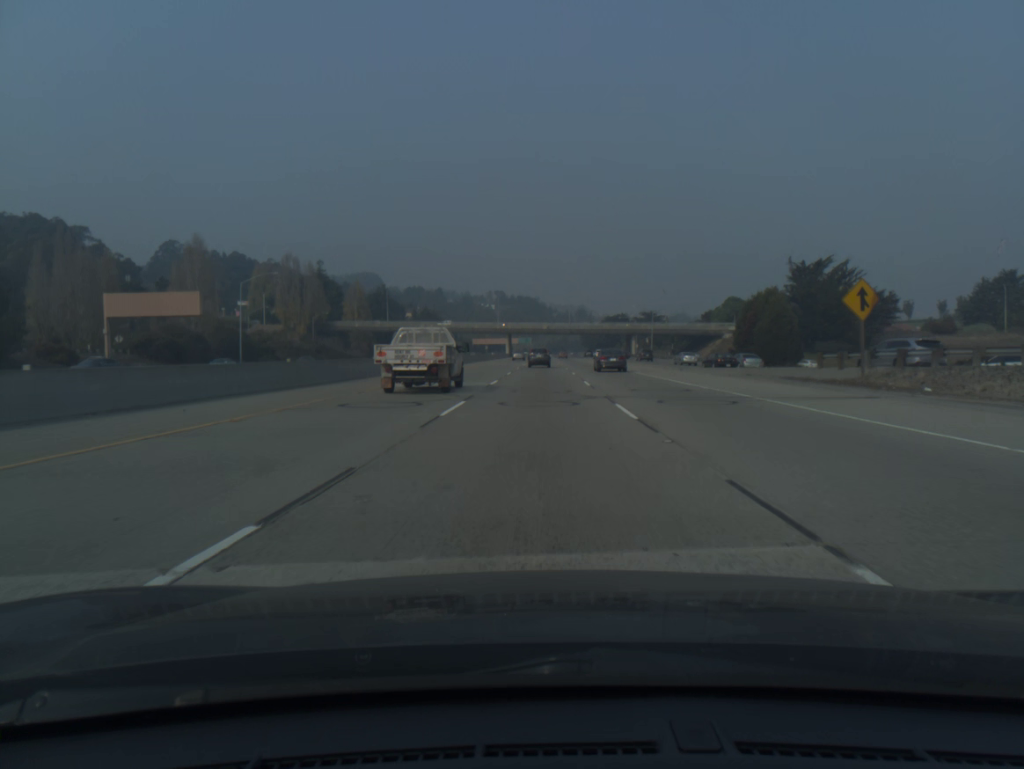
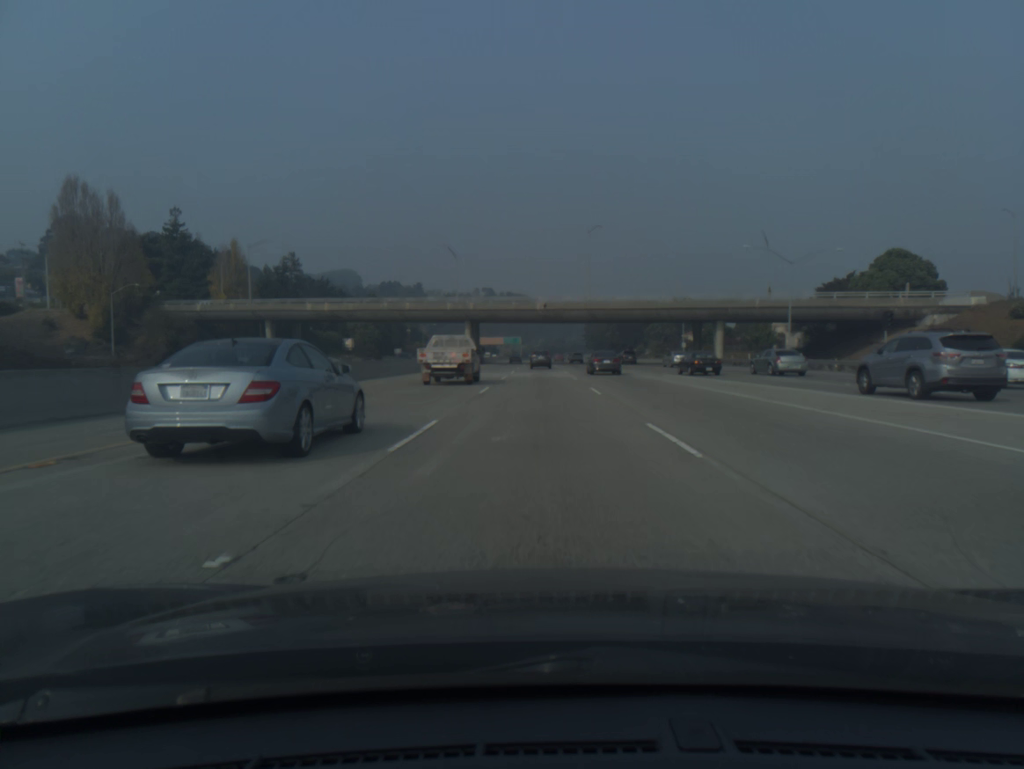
(+0.2, +92.8) m; 0°
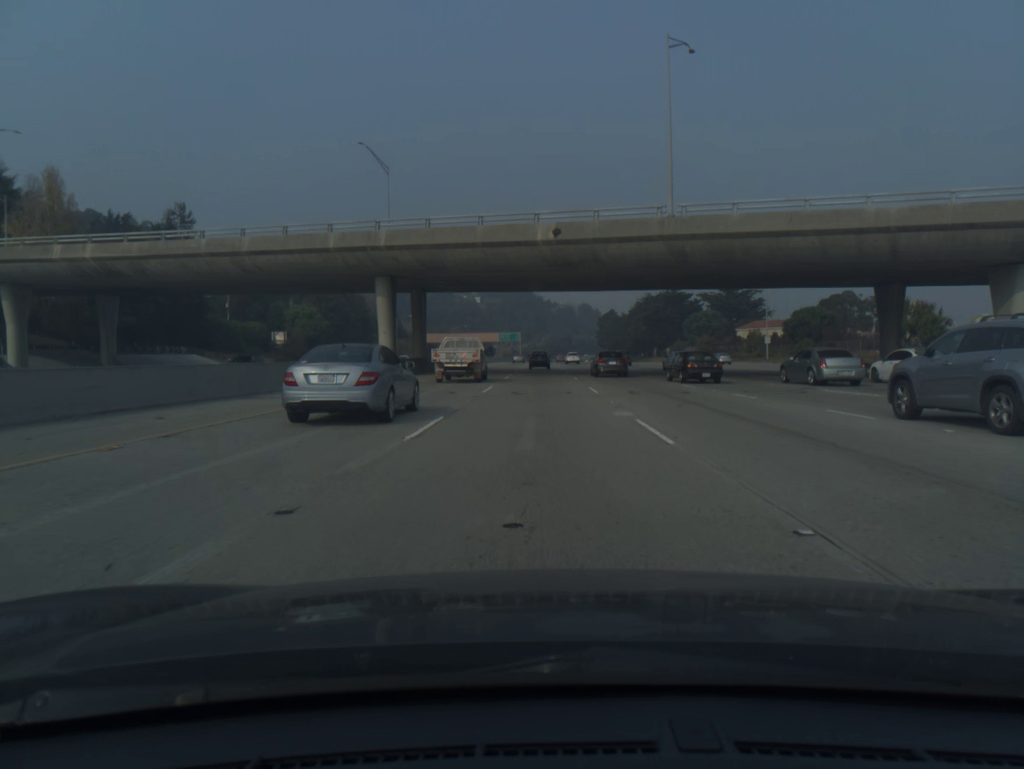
(0.0, +55.9) m; 0°
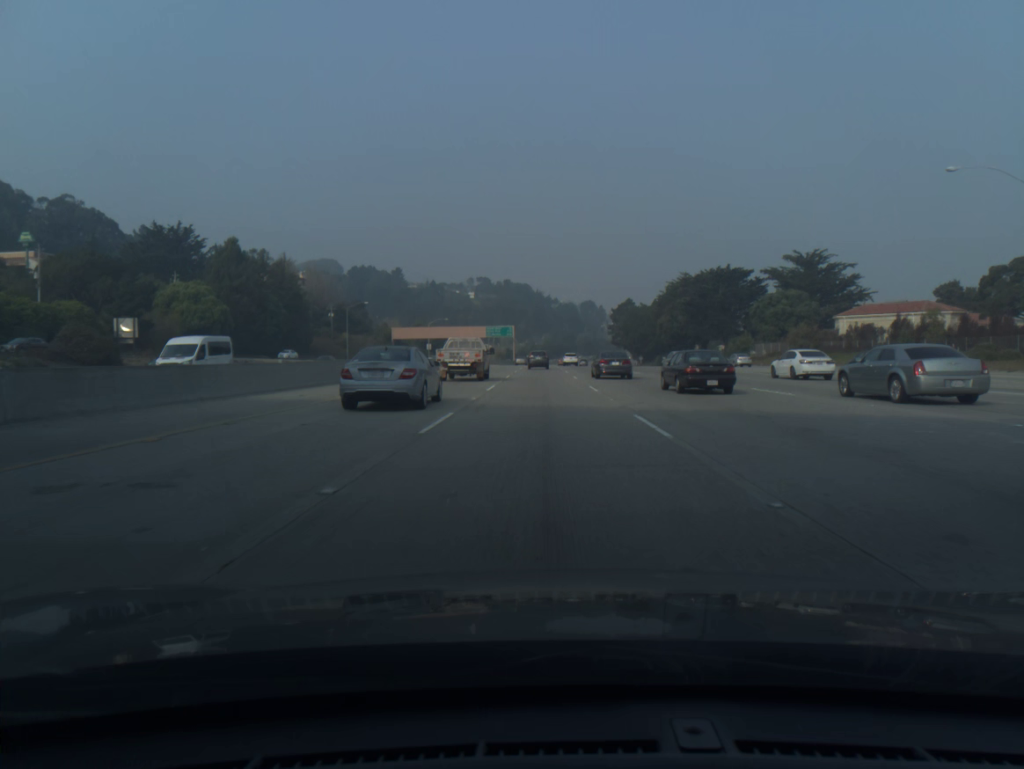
(-0.1, +56.3) m; 0°
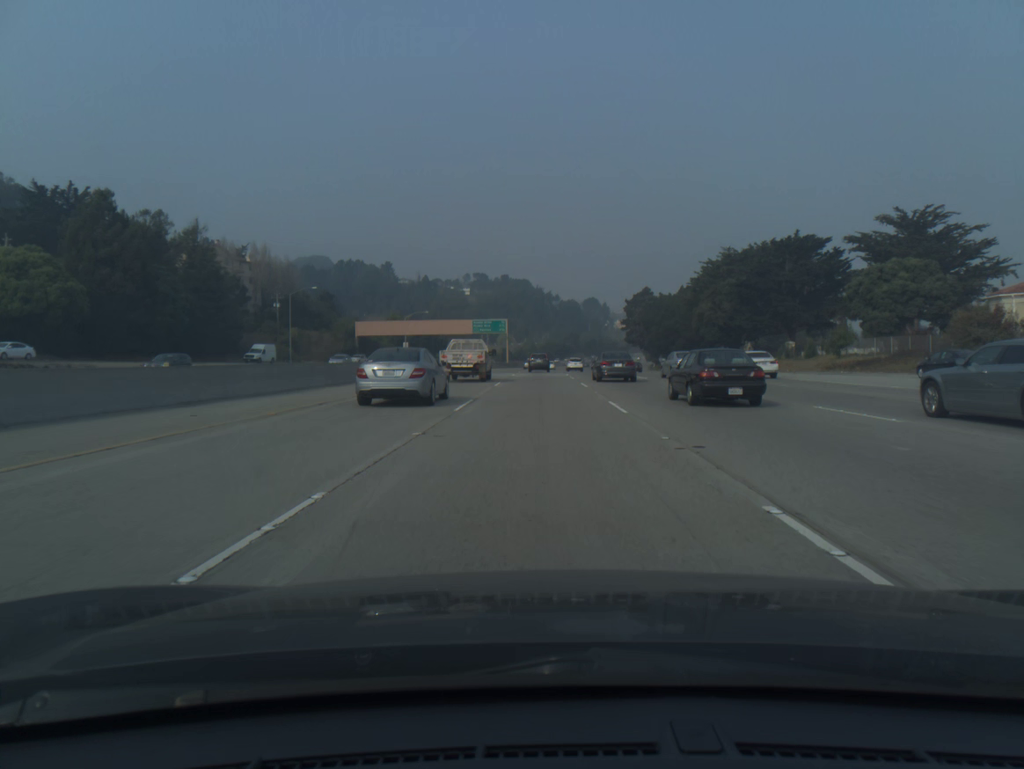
(0.0, +37.7) m; 0°
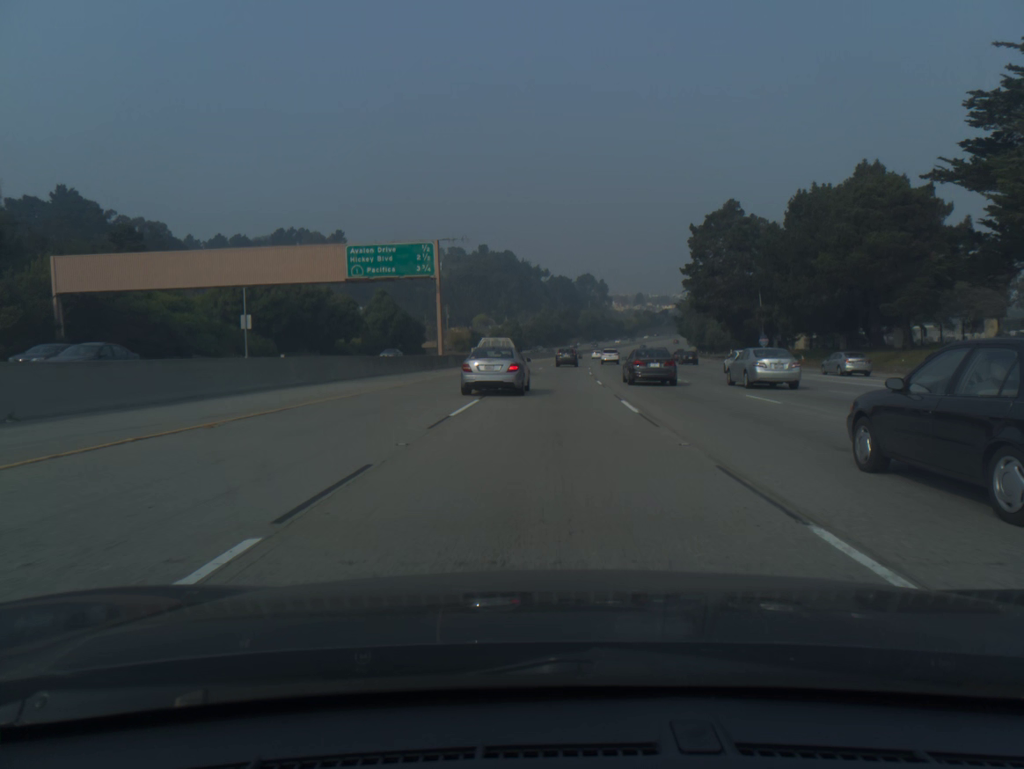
(0.0, +94.4) m; +1°
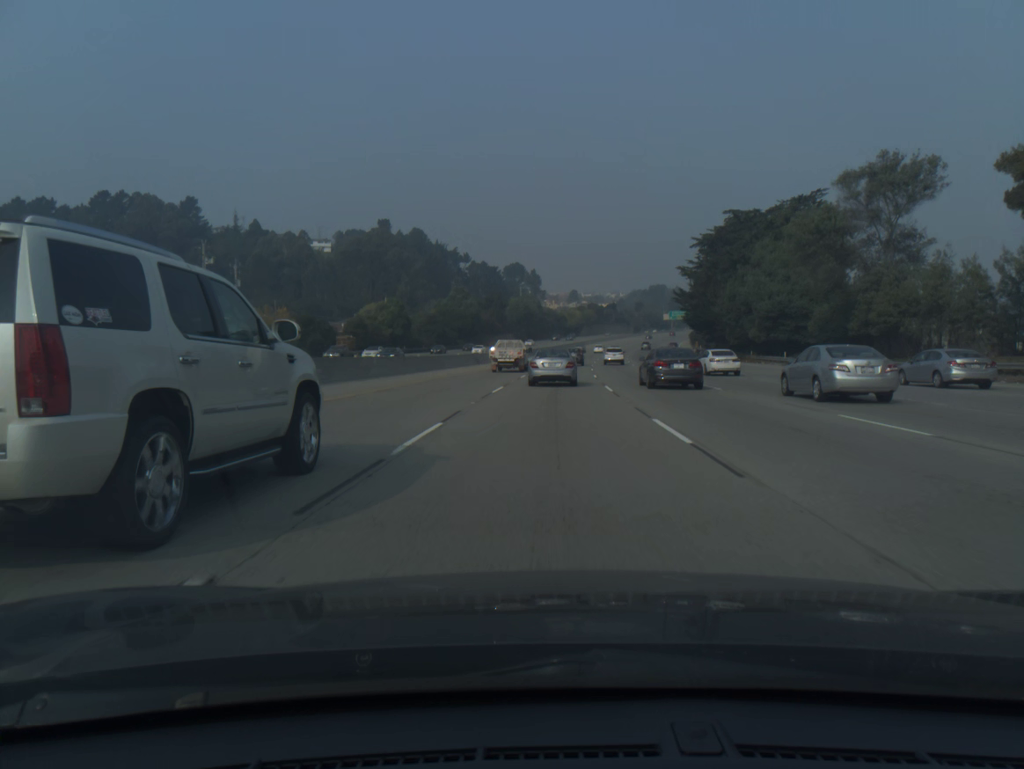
(+4.3, +93.4) m; +5°
